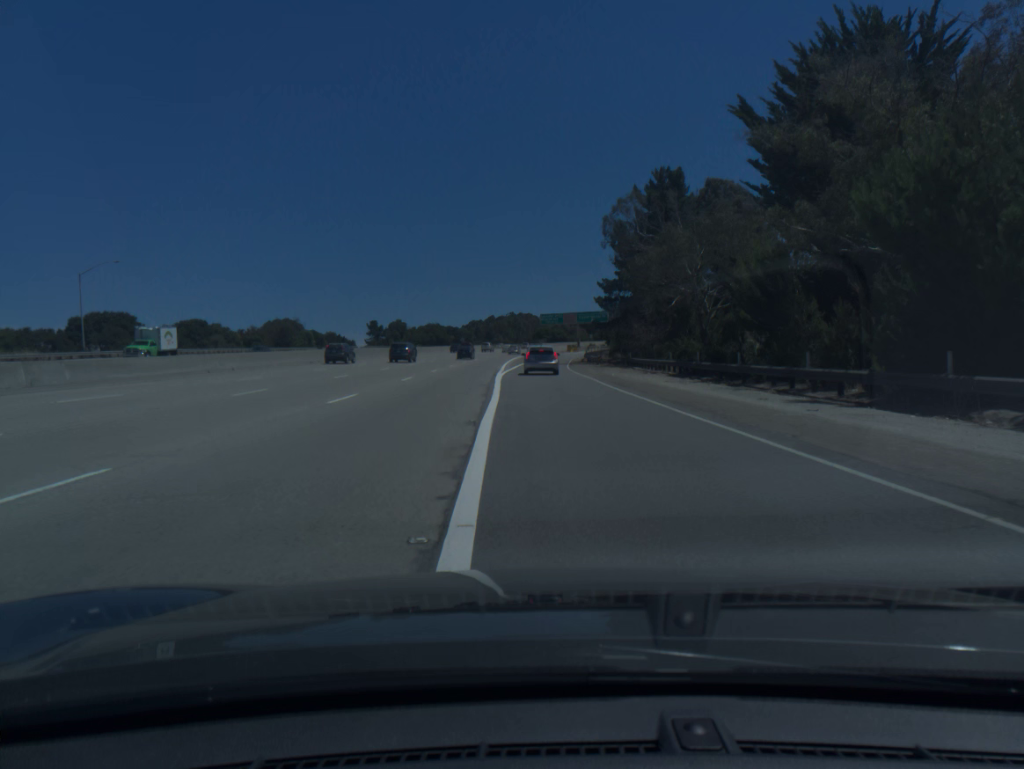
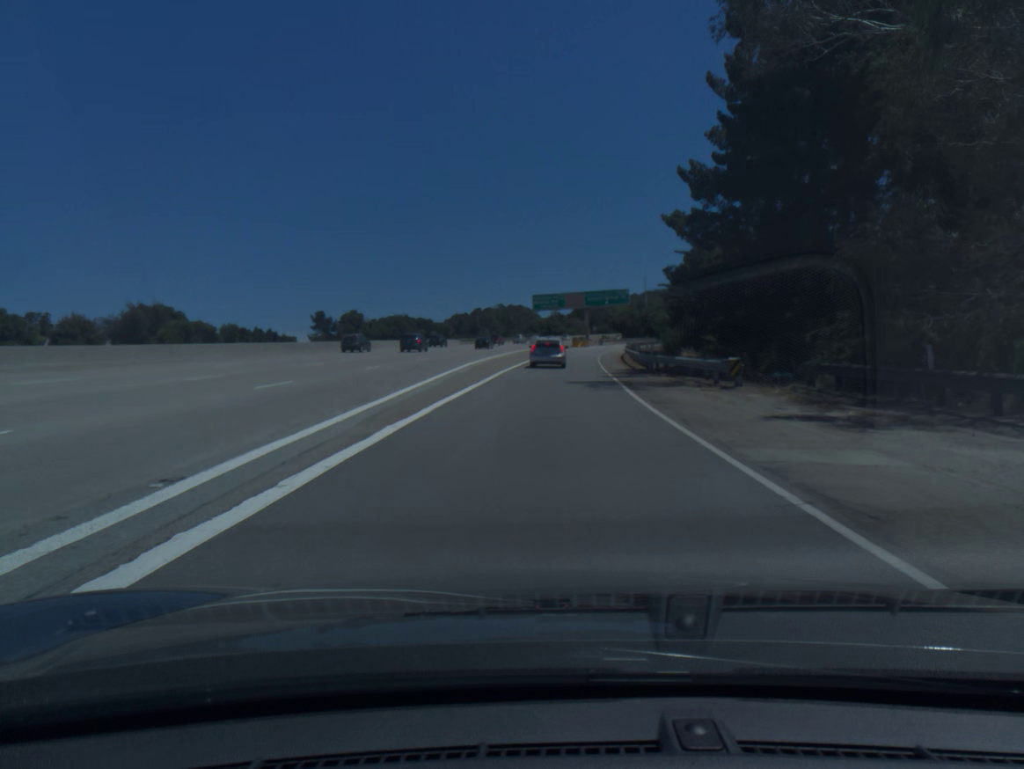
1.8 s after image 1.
(-0.1, +54.2) m; 0°
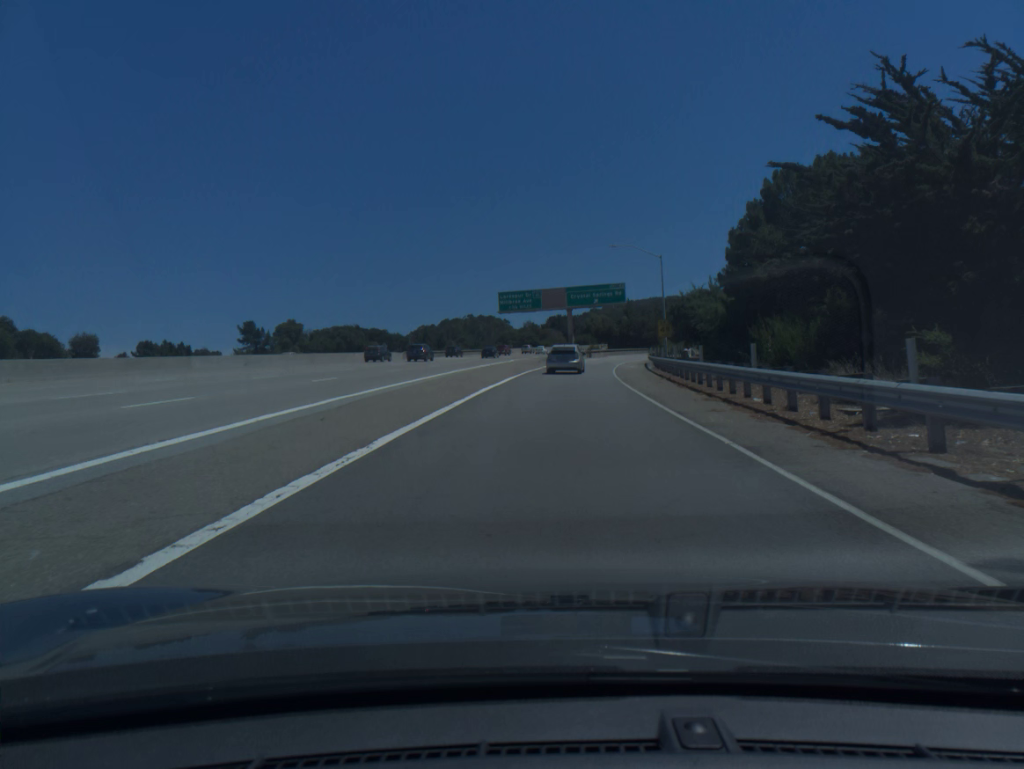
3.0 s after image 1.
(+0.5, +33.3) m; +2°
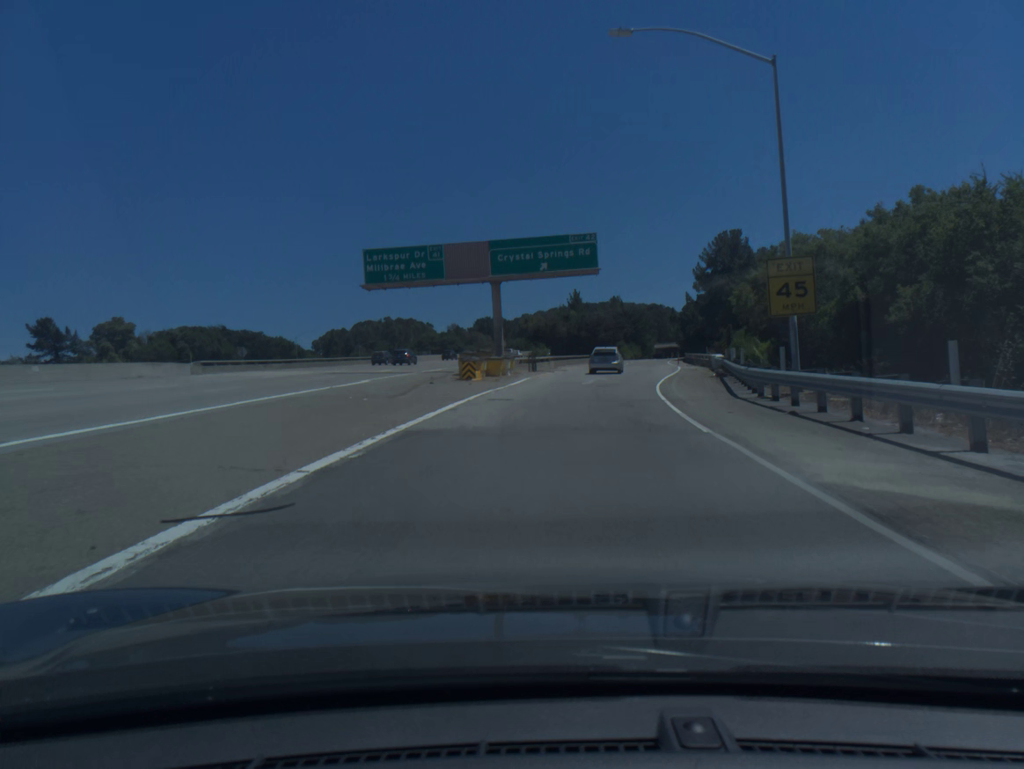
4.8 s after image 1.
(+1.8, +45.7) m; +5°
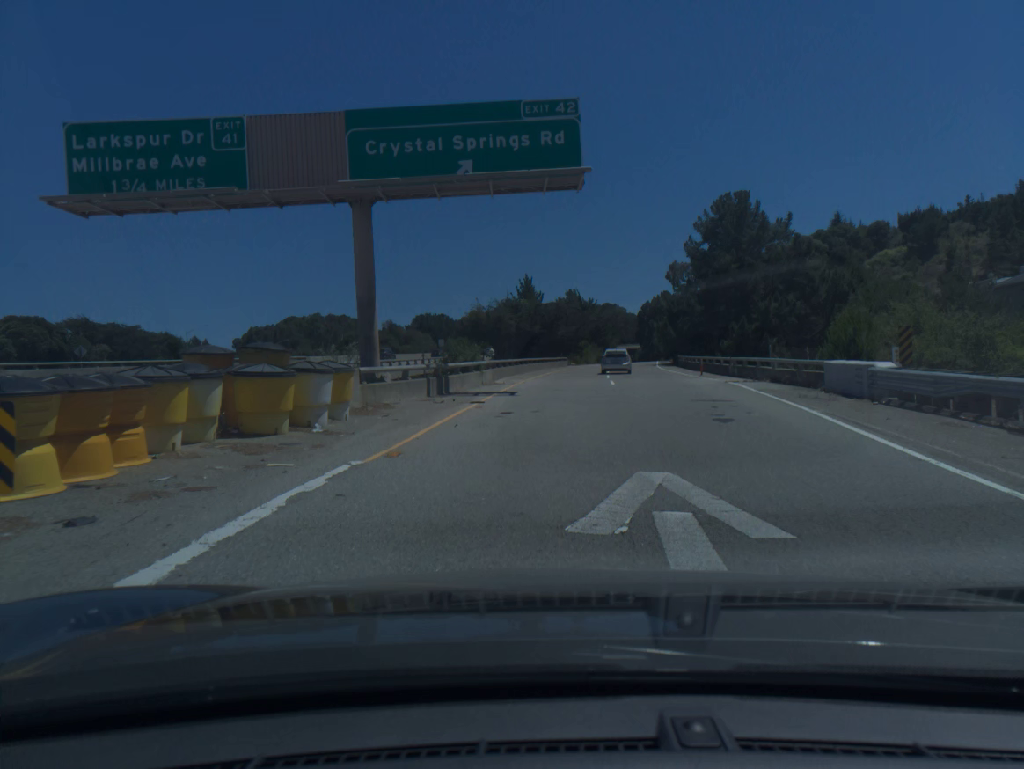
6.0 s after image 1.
(+0.9, +28.7) m; +4°
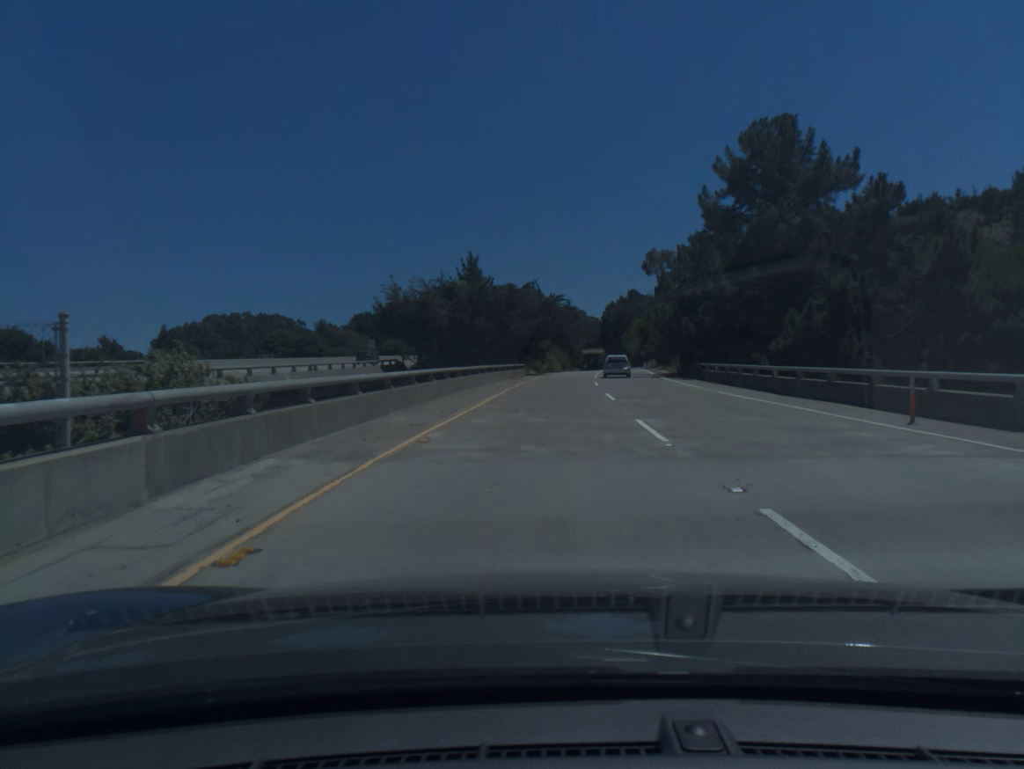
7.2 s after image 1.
(+0.8, +27.7) m; +3°
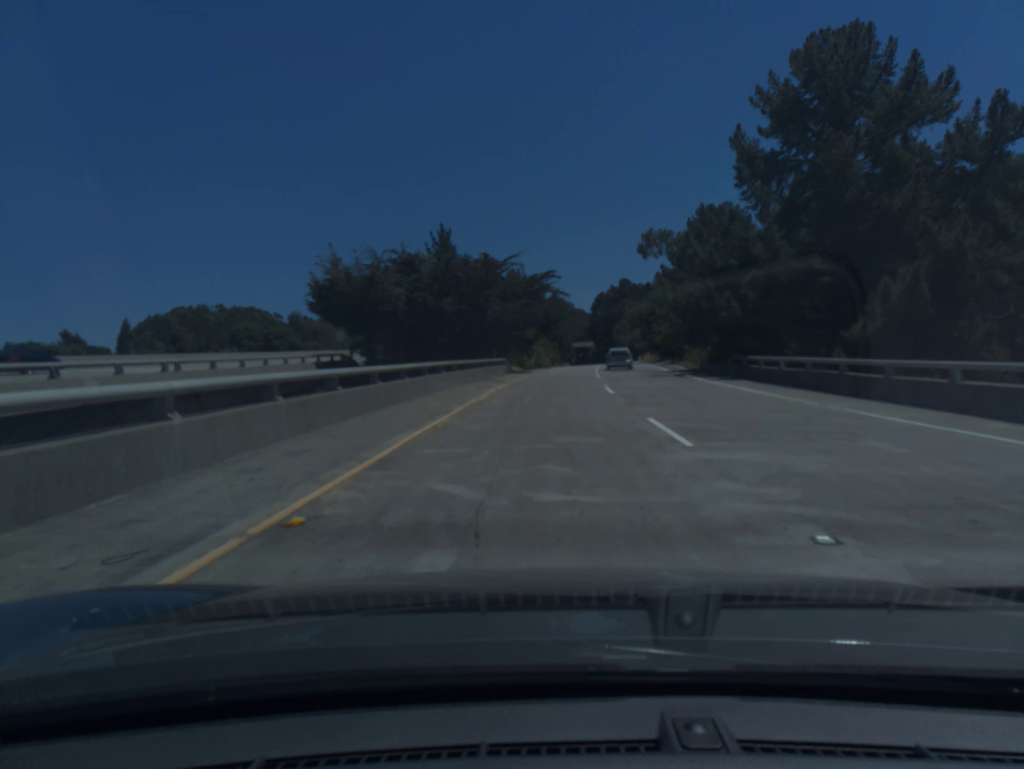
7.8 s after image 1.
(+0.1, +13.5) m; +1°
